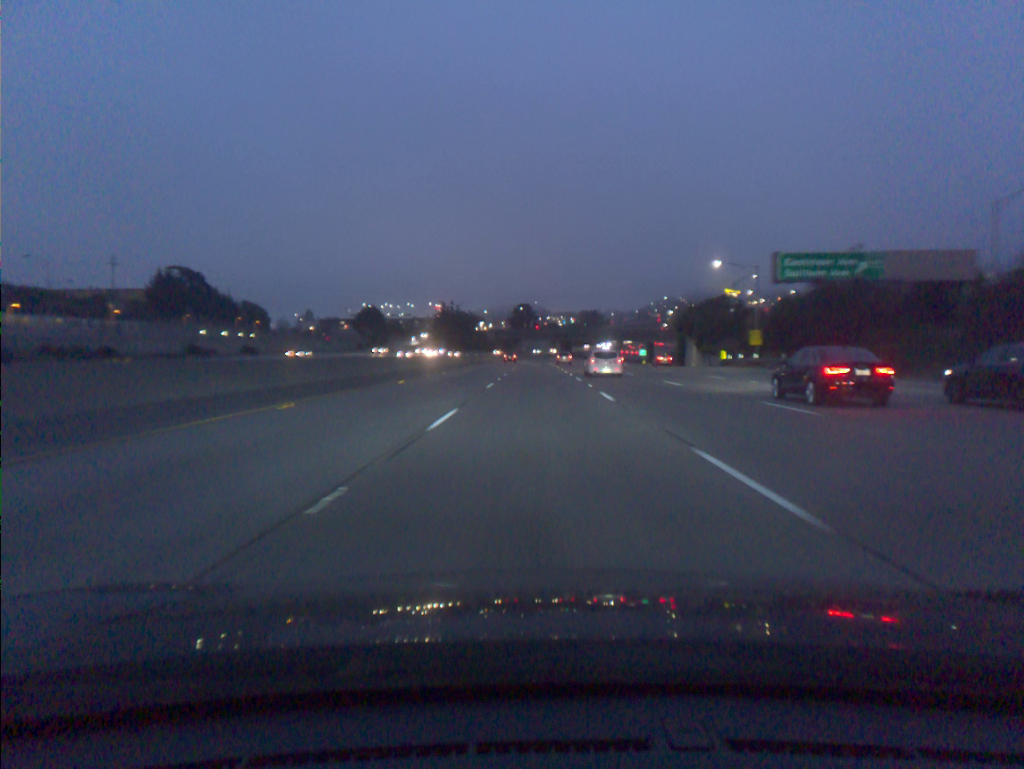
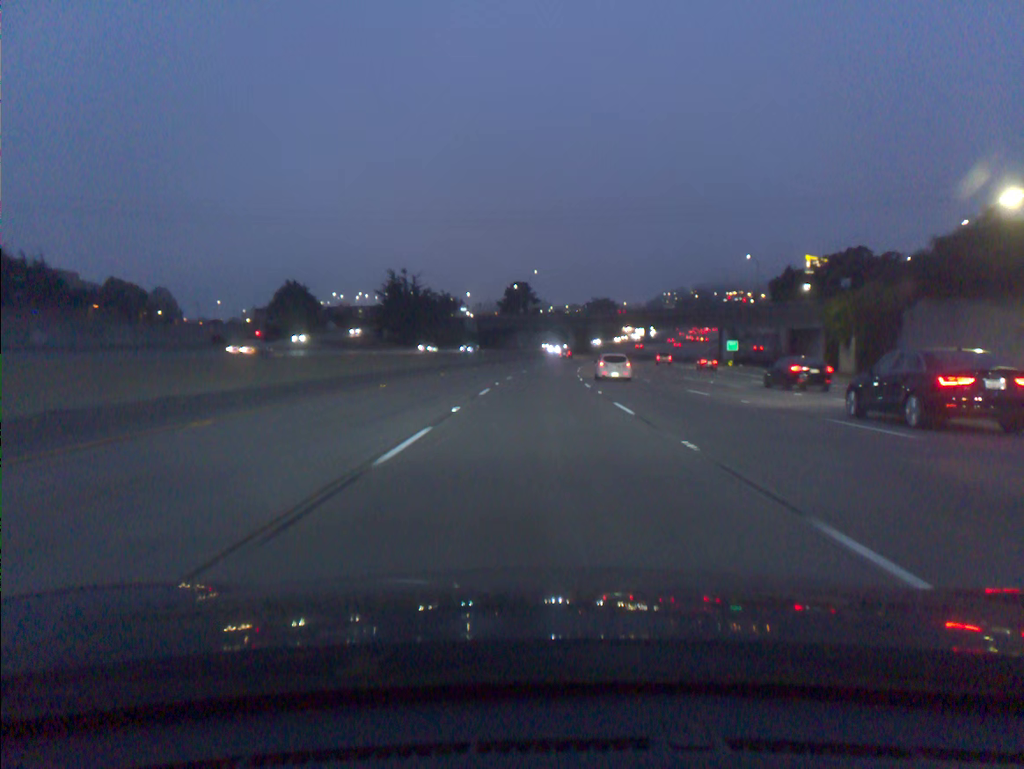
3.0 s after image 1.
(0.0, +91.8) m; 0°
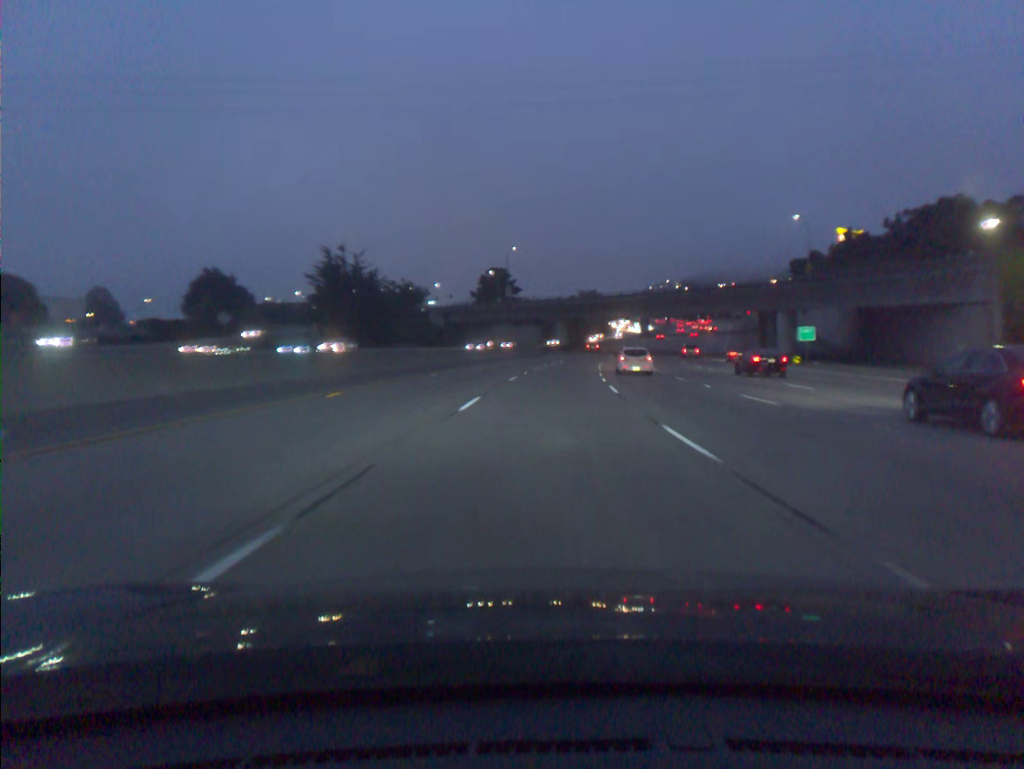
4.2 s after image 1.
(+0.3, +36.7) m; +1°
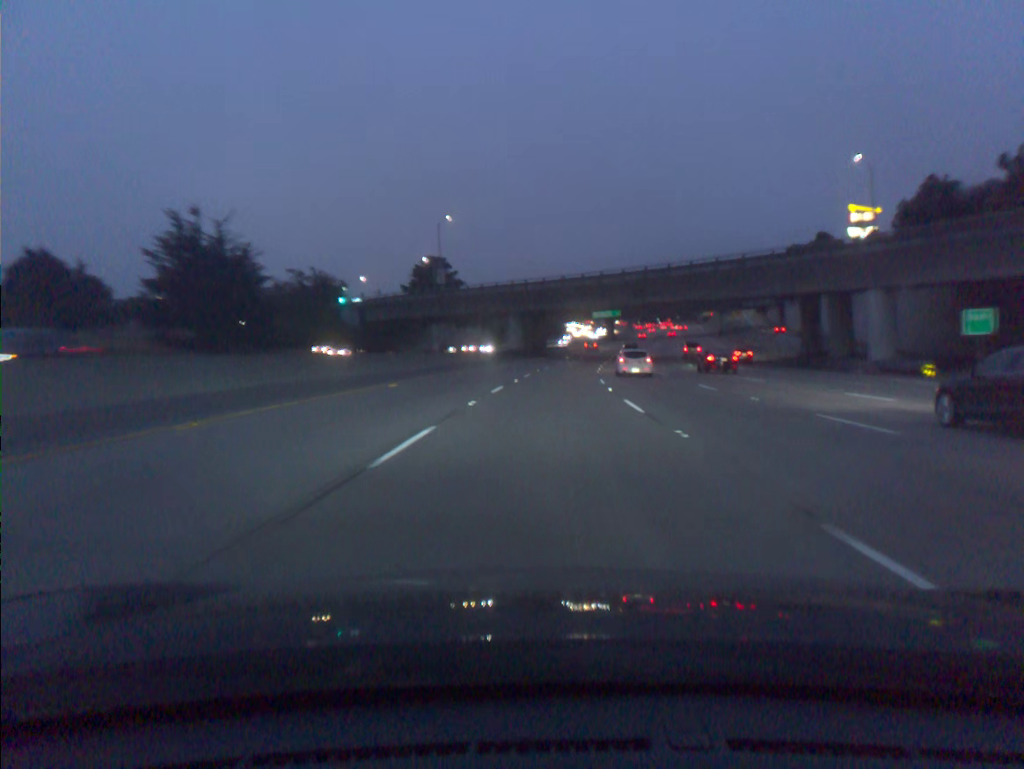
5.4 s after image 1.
(+1.0, +36.6) m; +3°
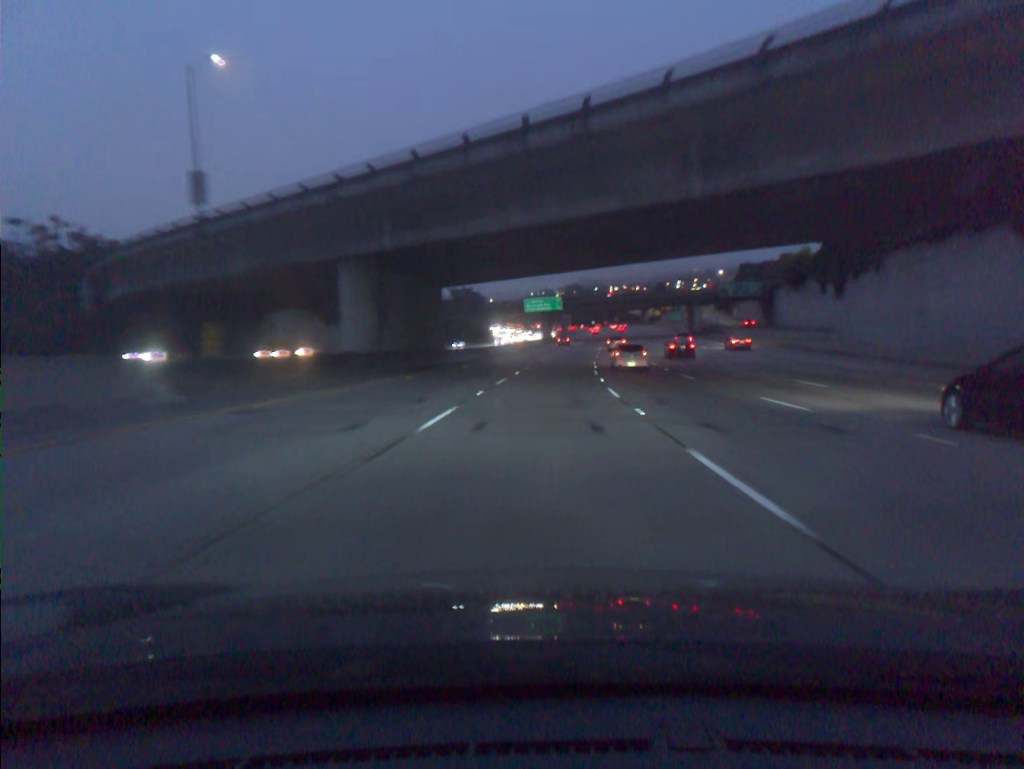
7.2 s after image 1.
(+2.6, +54.7) m; +5°
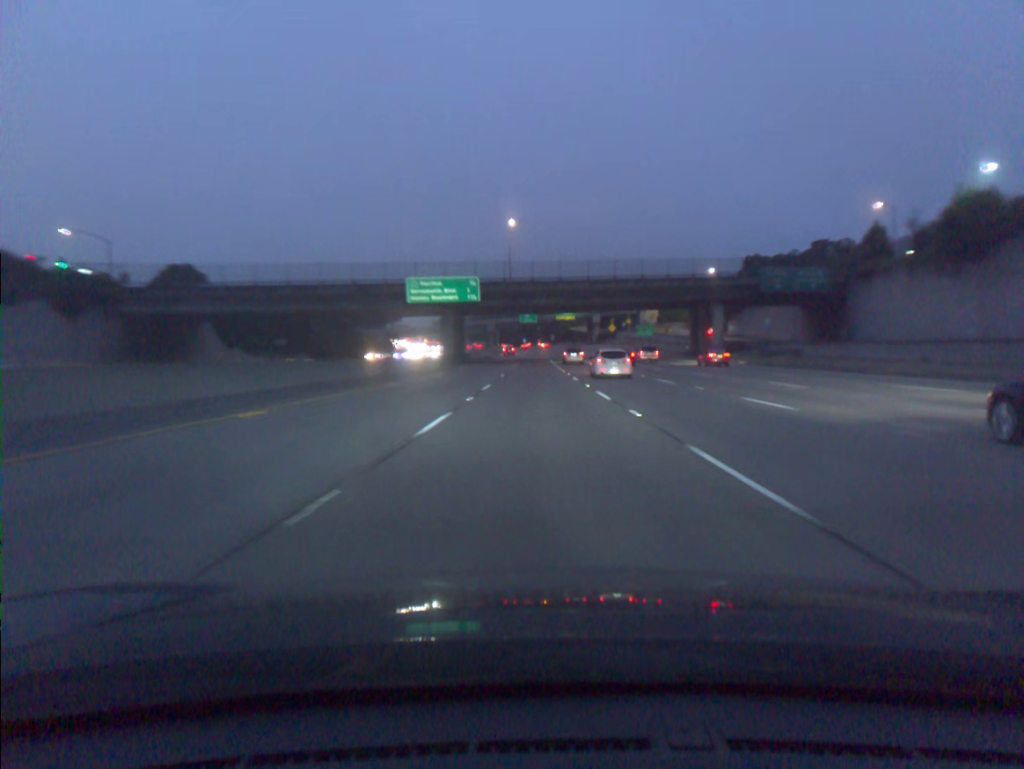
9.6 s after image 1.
(+3.6, +72.6) m; +5°
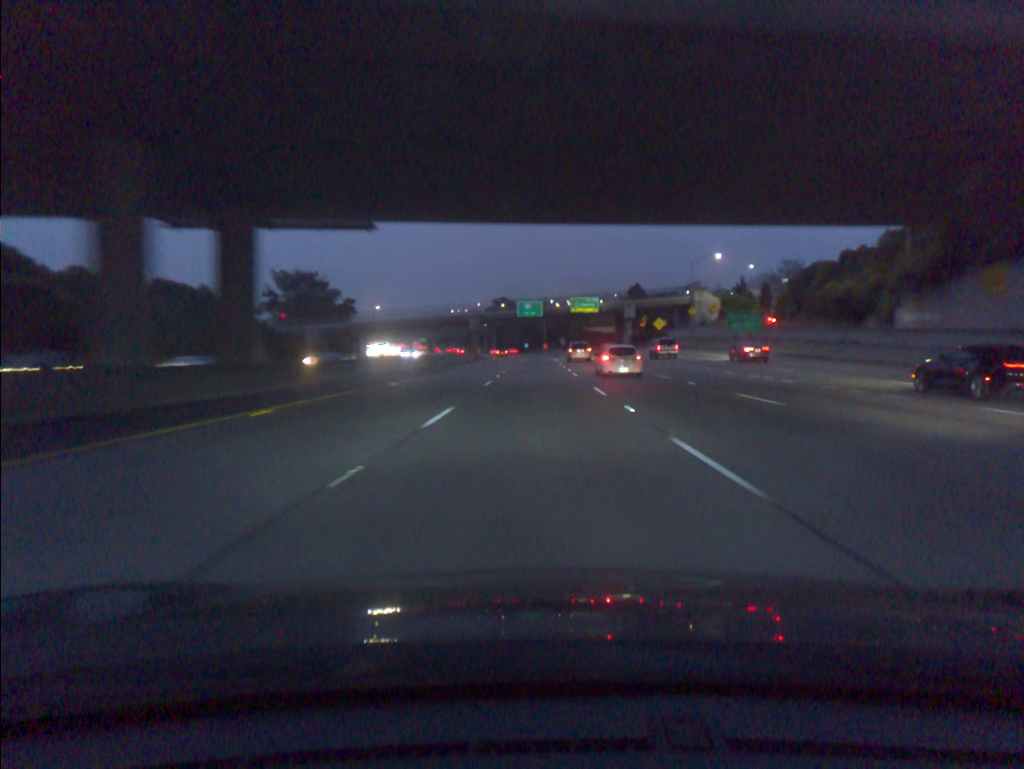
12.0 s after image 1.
(+0.2, +72.2) m; 0°
